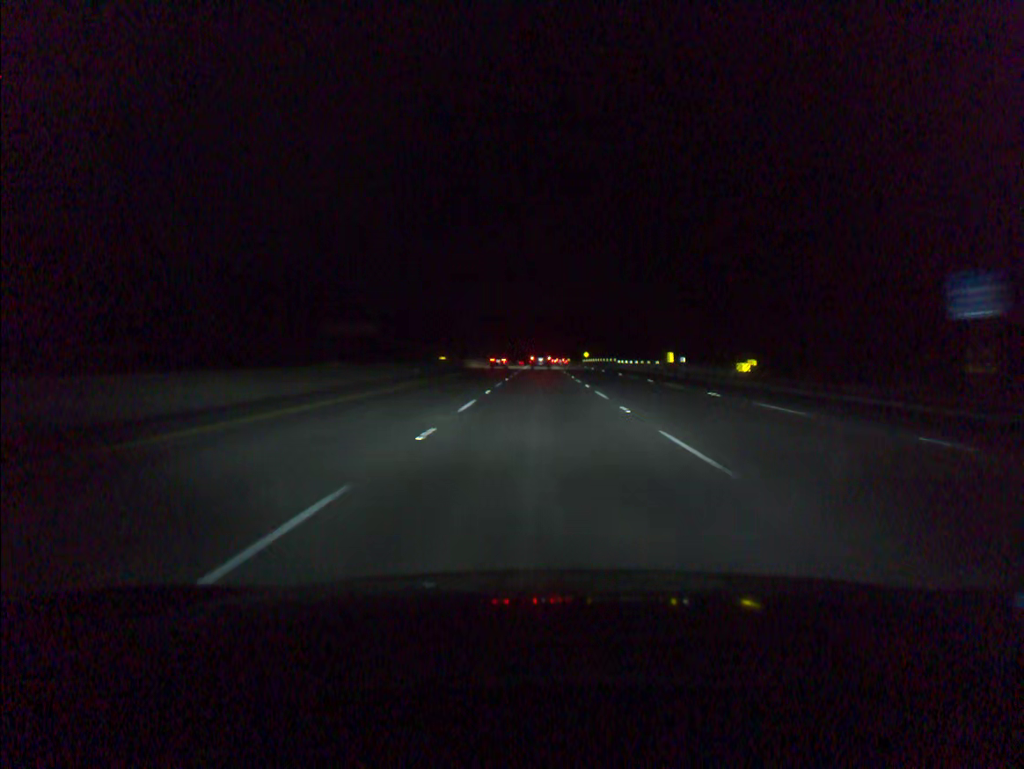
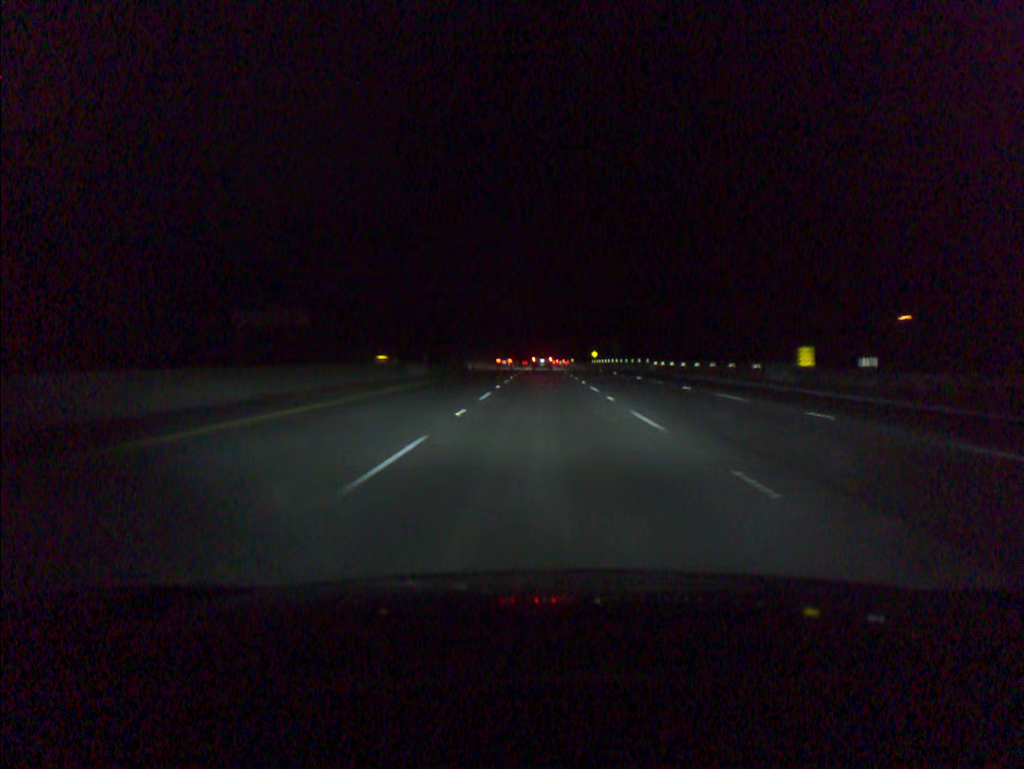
(0.0, +39.0) m; 0°
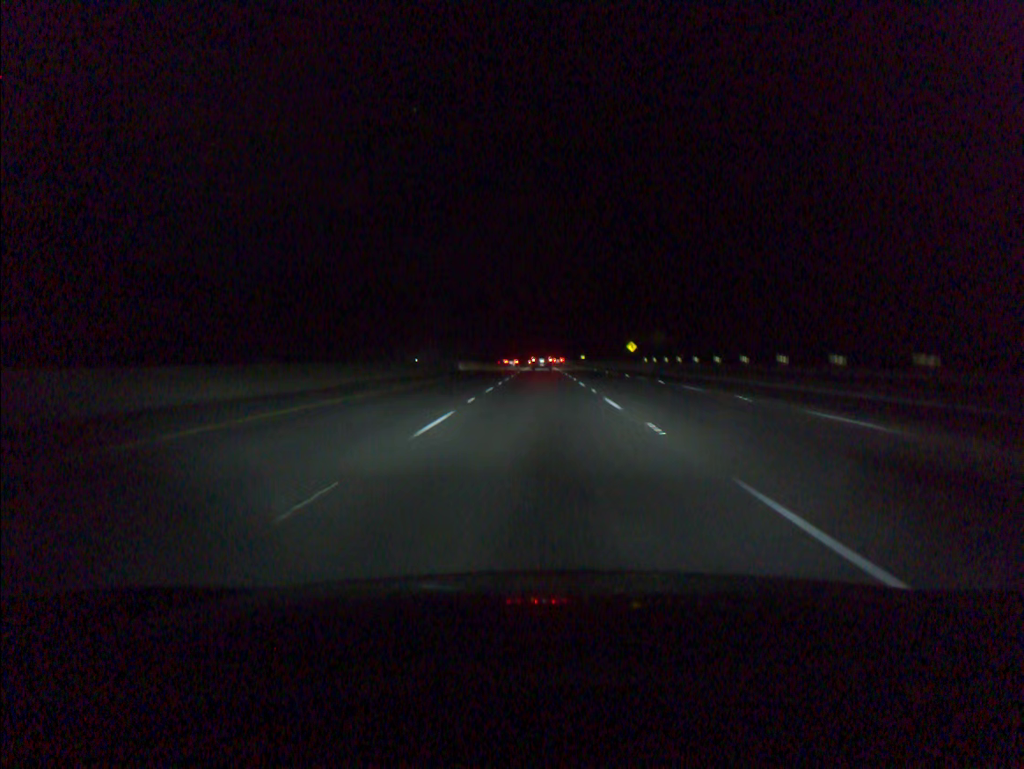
(+0.3, +97.7) m; 0°
